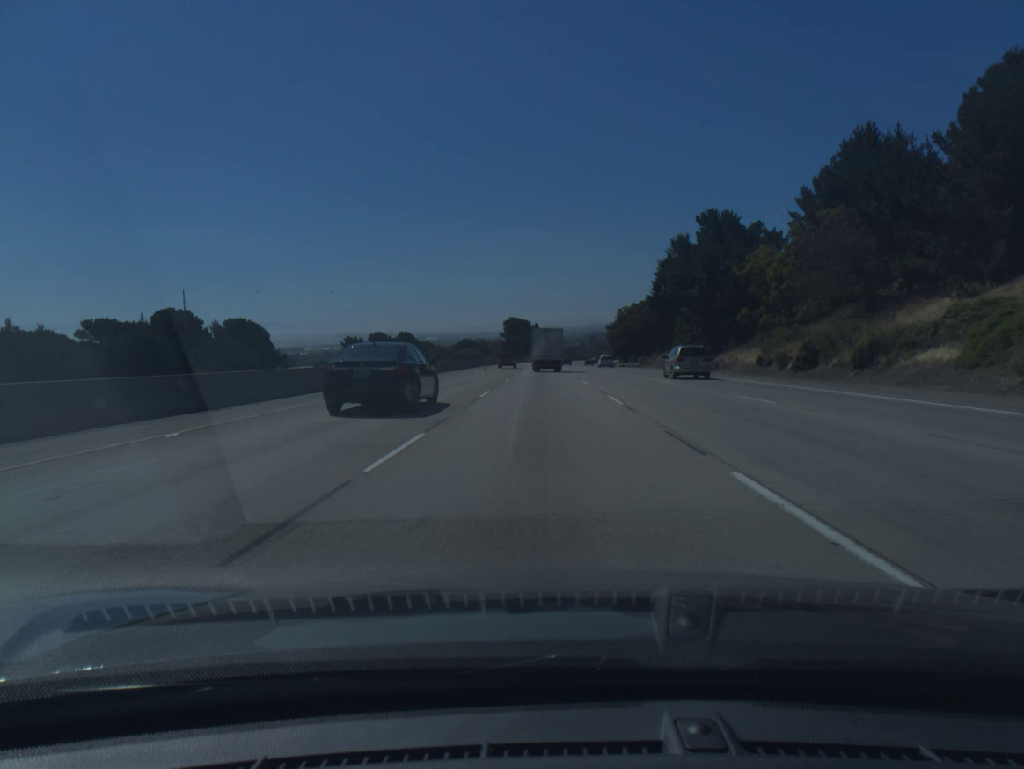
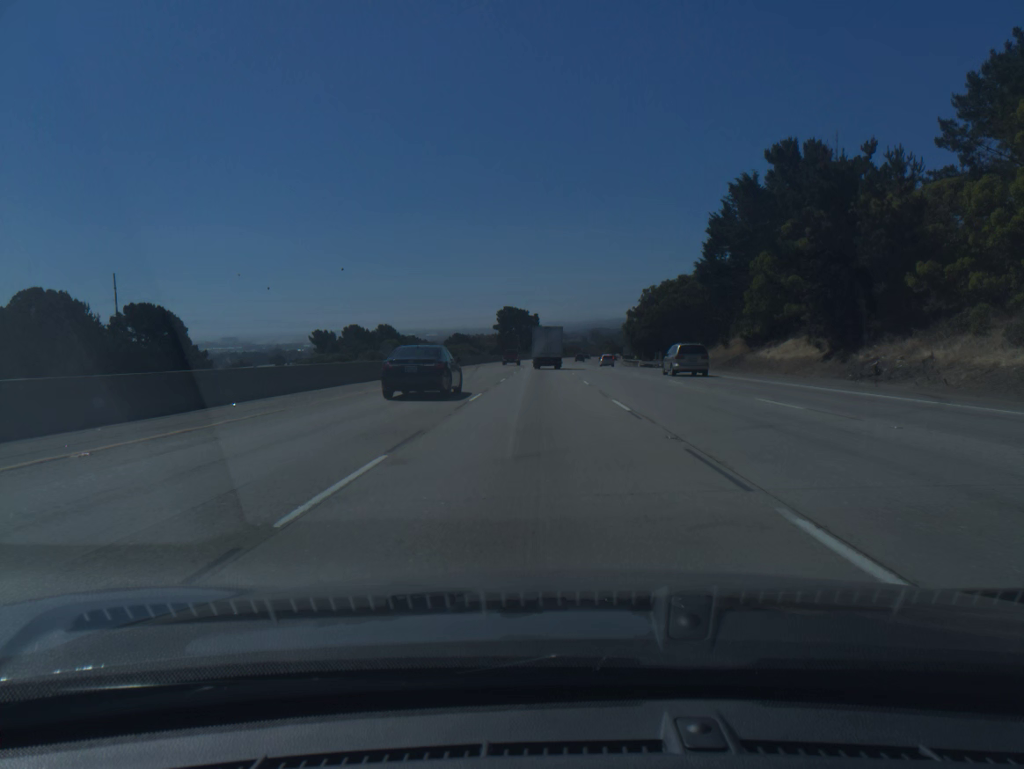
(0.0, +31.5) m; 0°
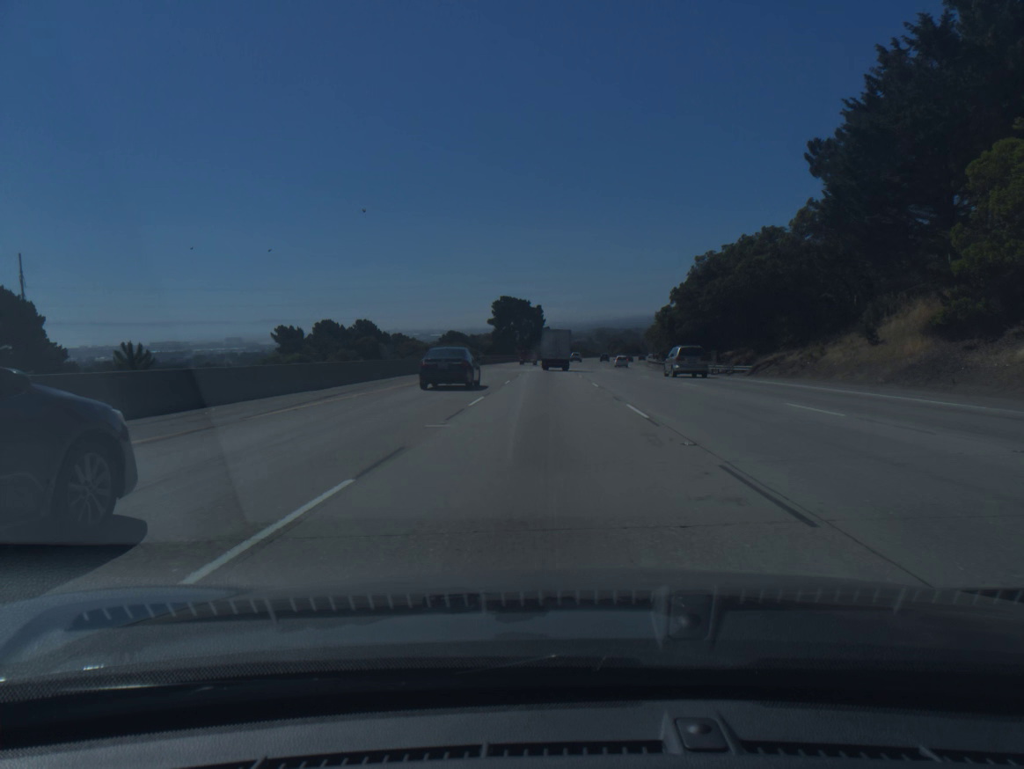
(-0.1, +31.1) m; 0°
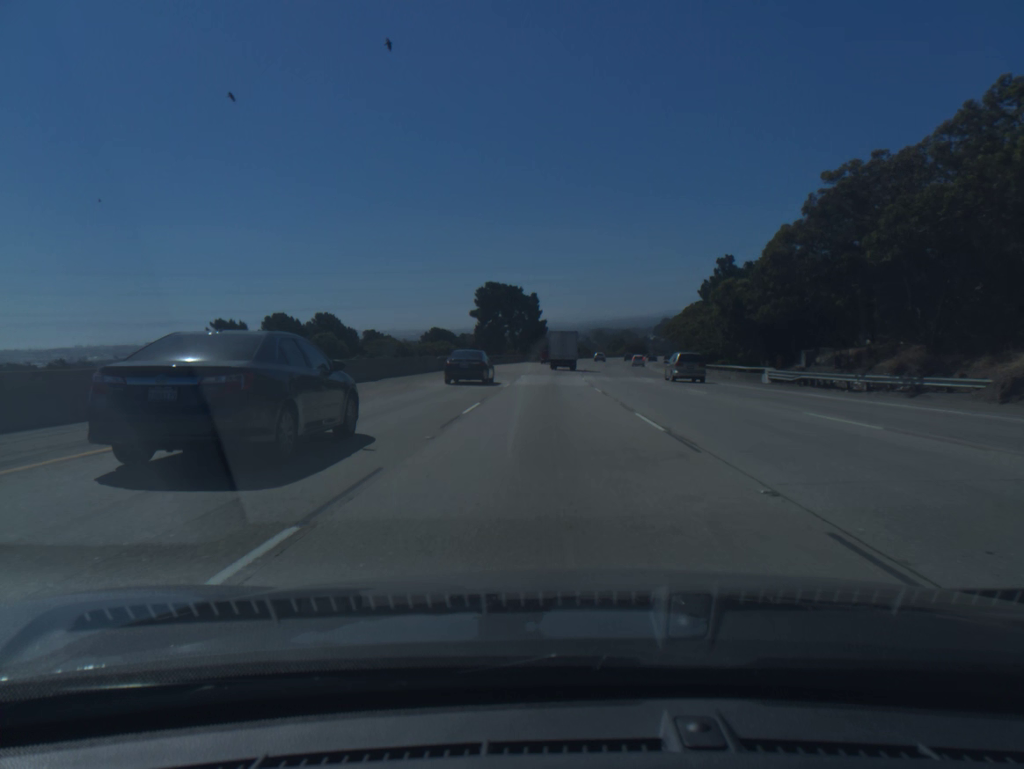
(0.0, +30.9) m; 0°
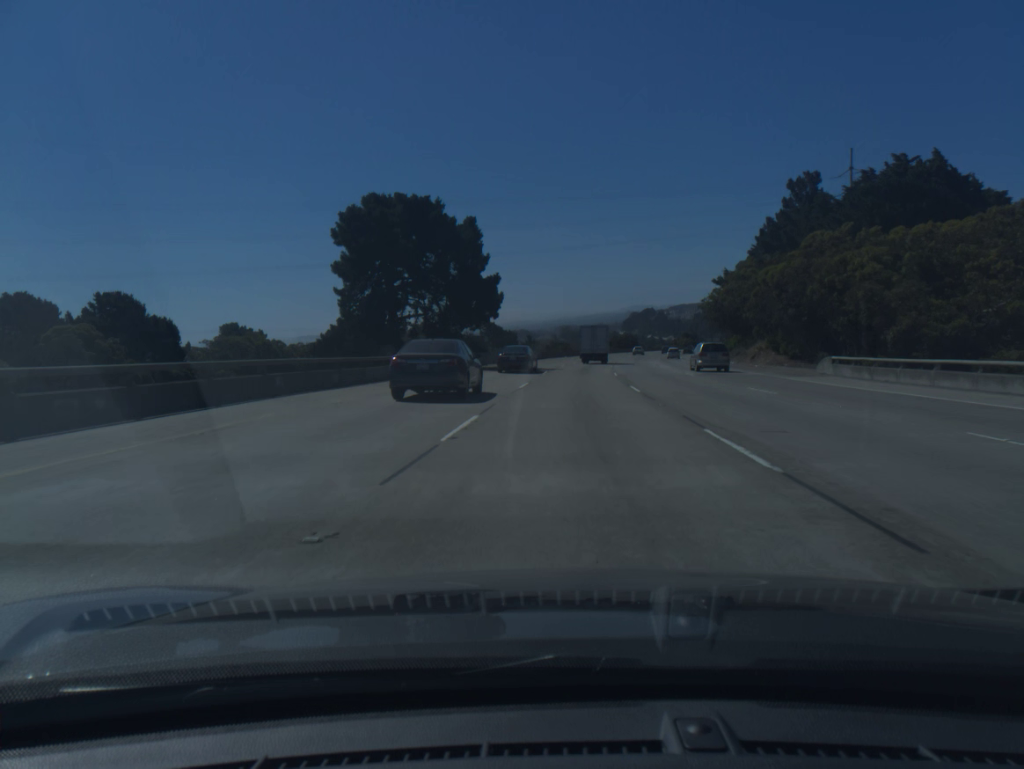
(+0.7, +64.3) m; +2°
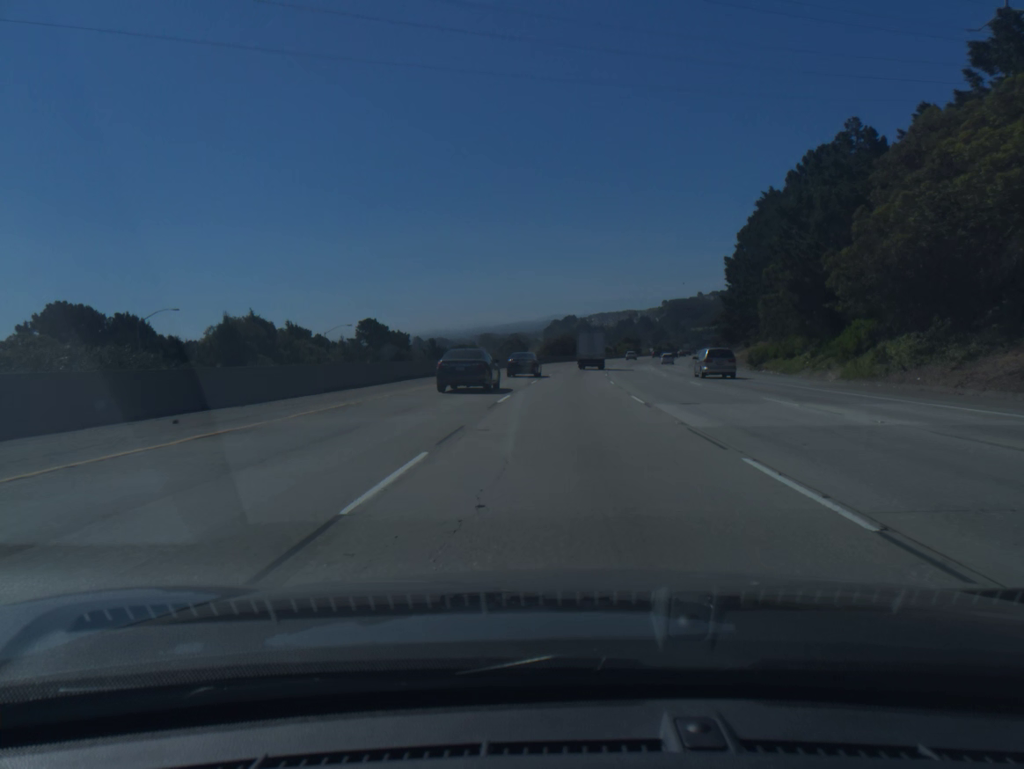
(+3.4, +67.1) m; +6°
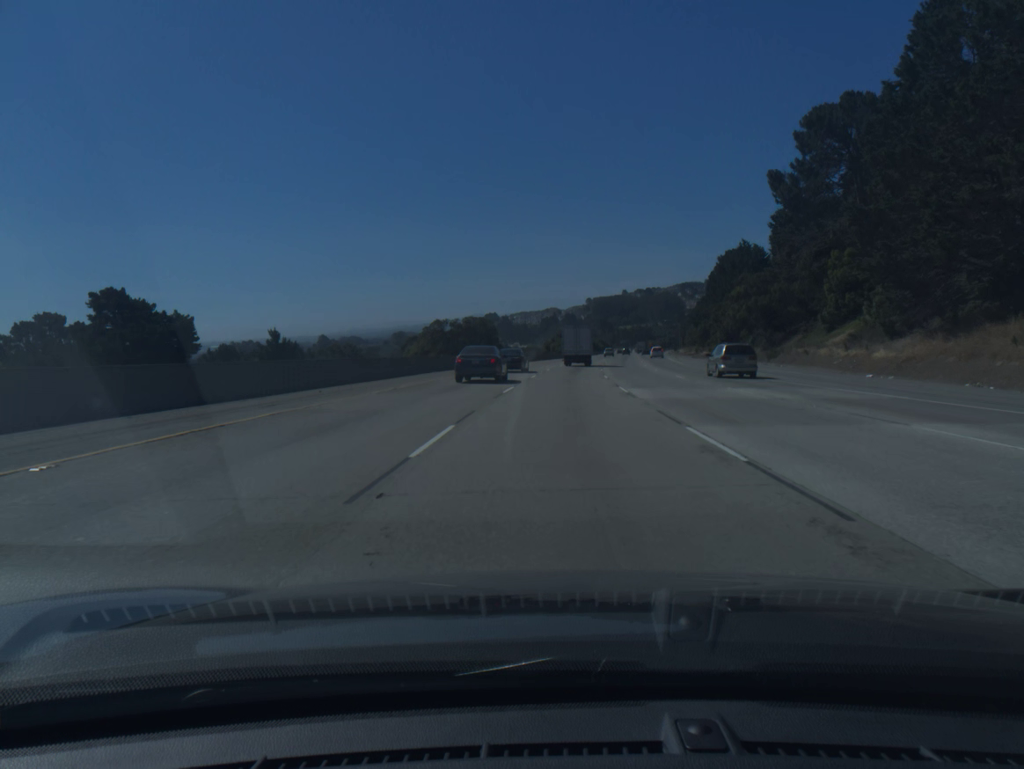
(+3.4, +69.7) m; +6°
